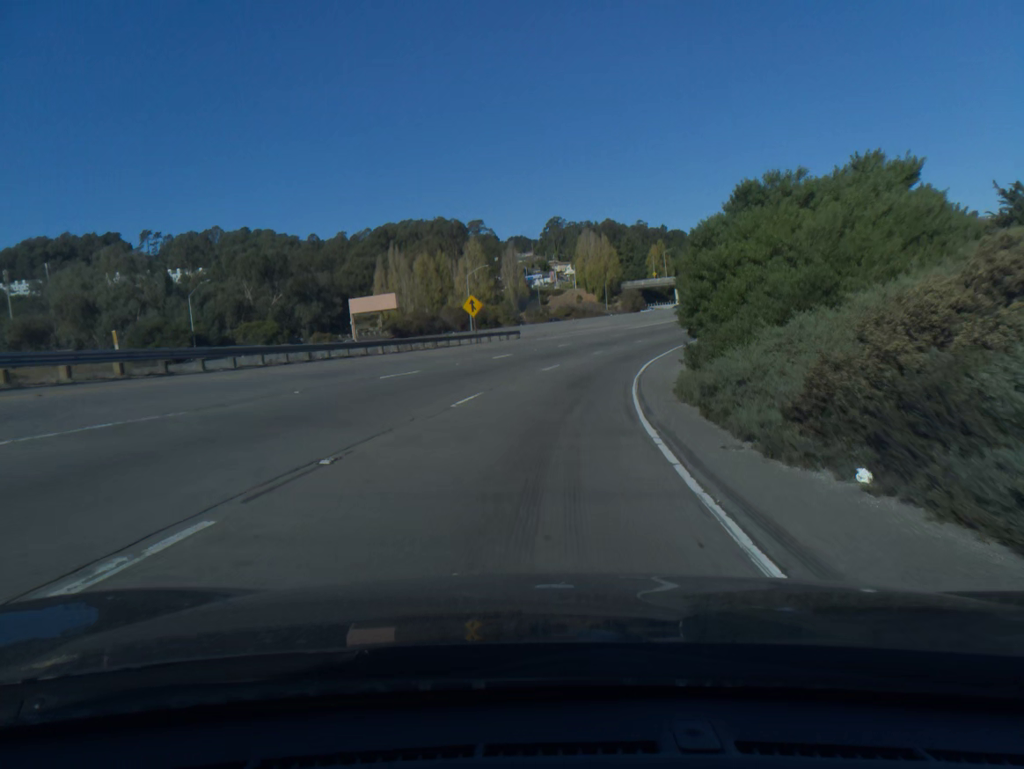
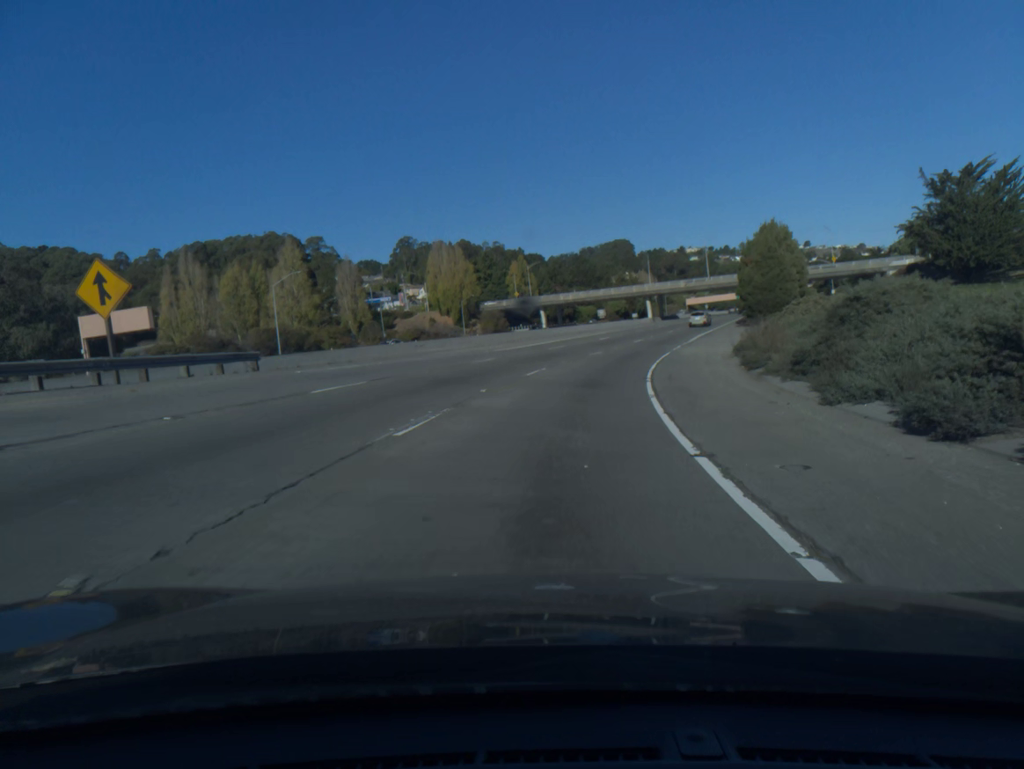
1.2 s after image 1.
(+2.9, +33.2) m; +10°
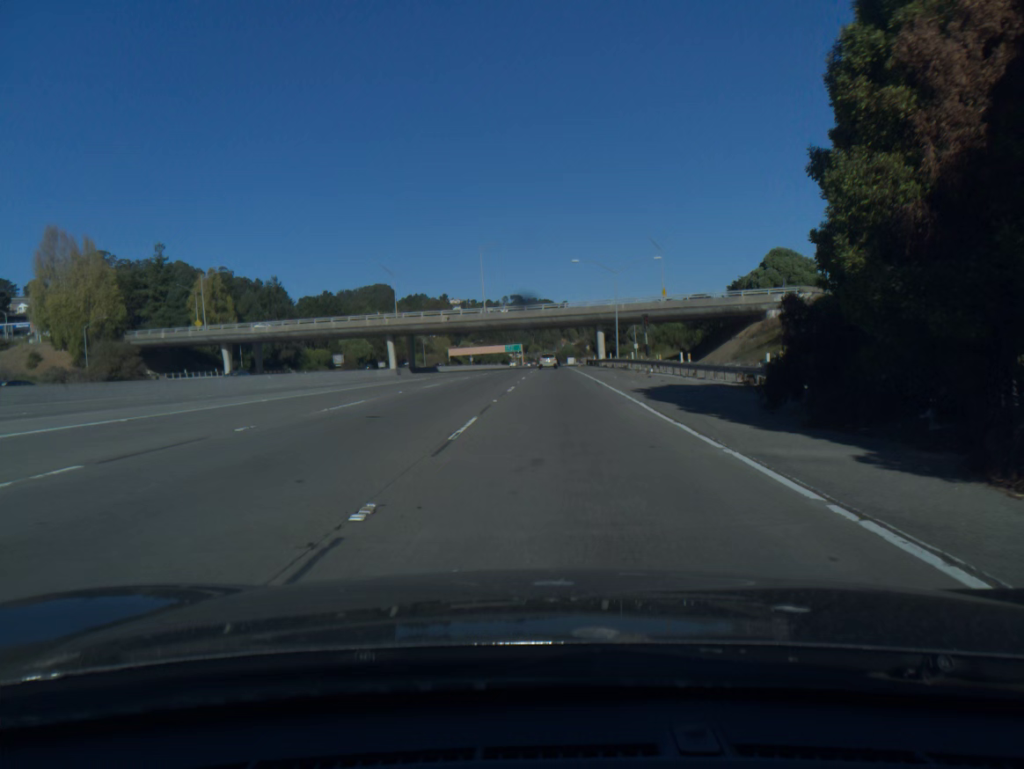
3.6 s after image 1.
(+12.3, +67.1) m; +18°
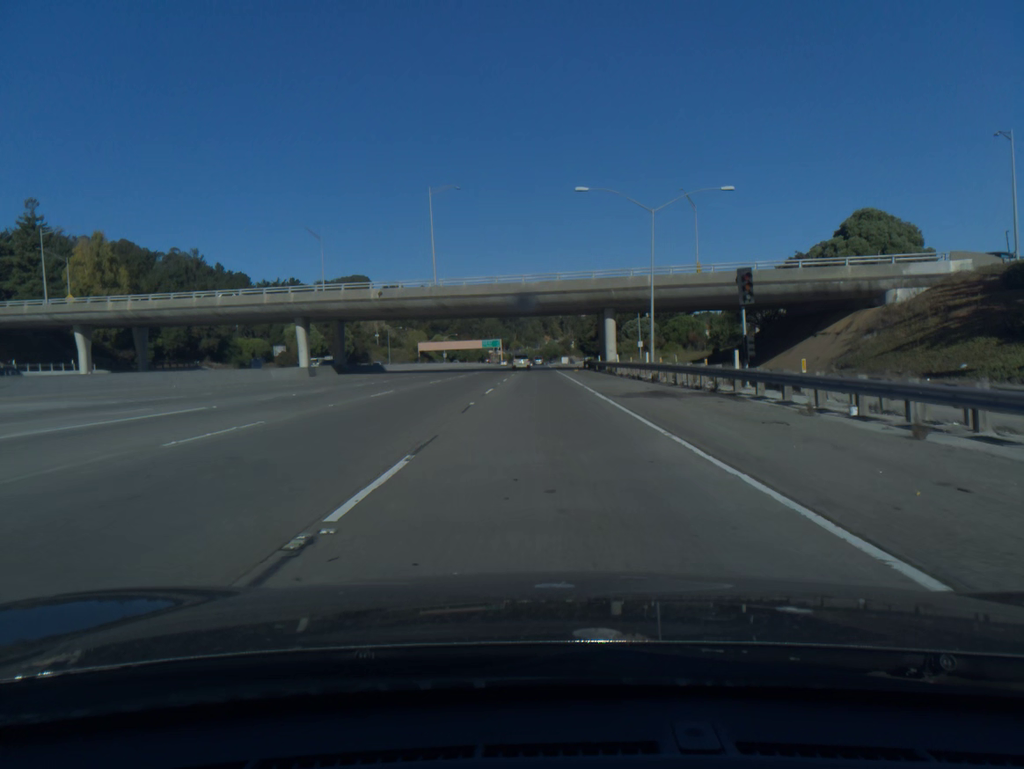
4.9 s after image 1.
(+0.3, +35.2) m; +1°
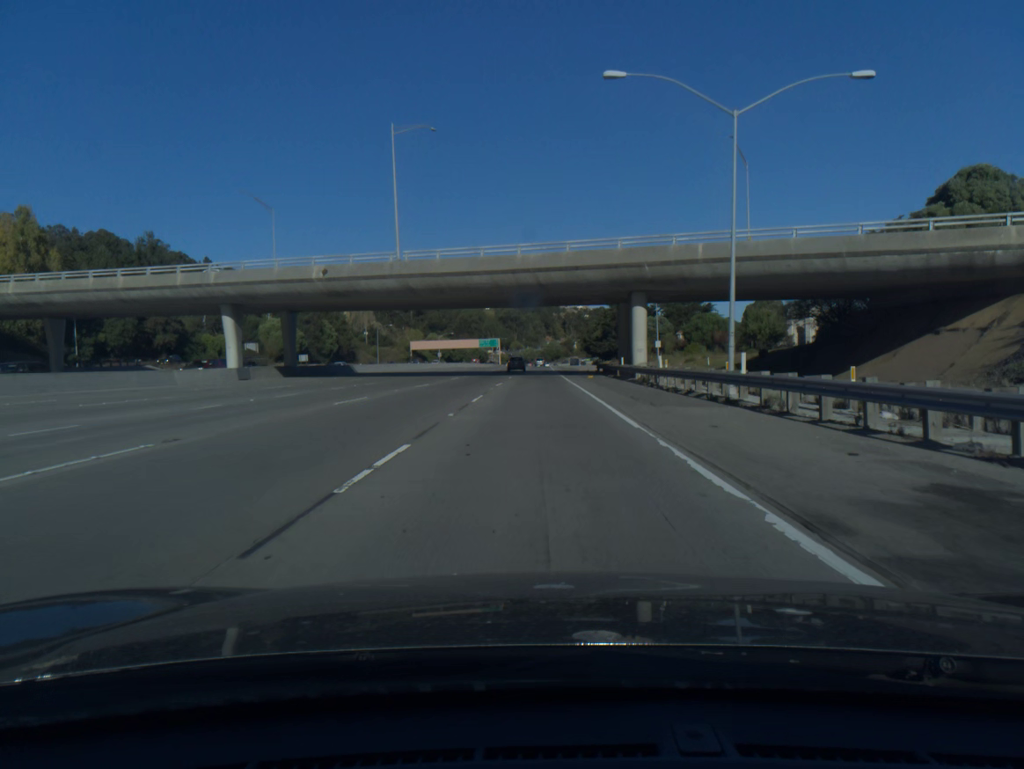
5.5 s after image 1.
(0.0, +18.2) m; 0°
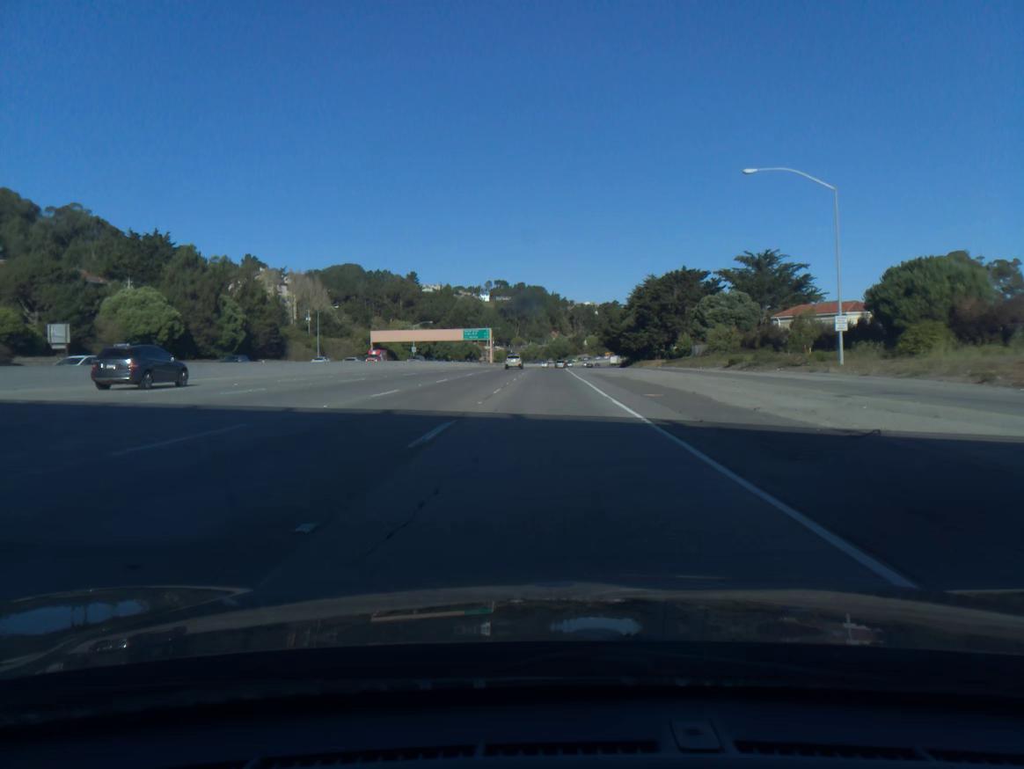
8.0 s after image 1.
(-0.4, +69.0) m; 0°
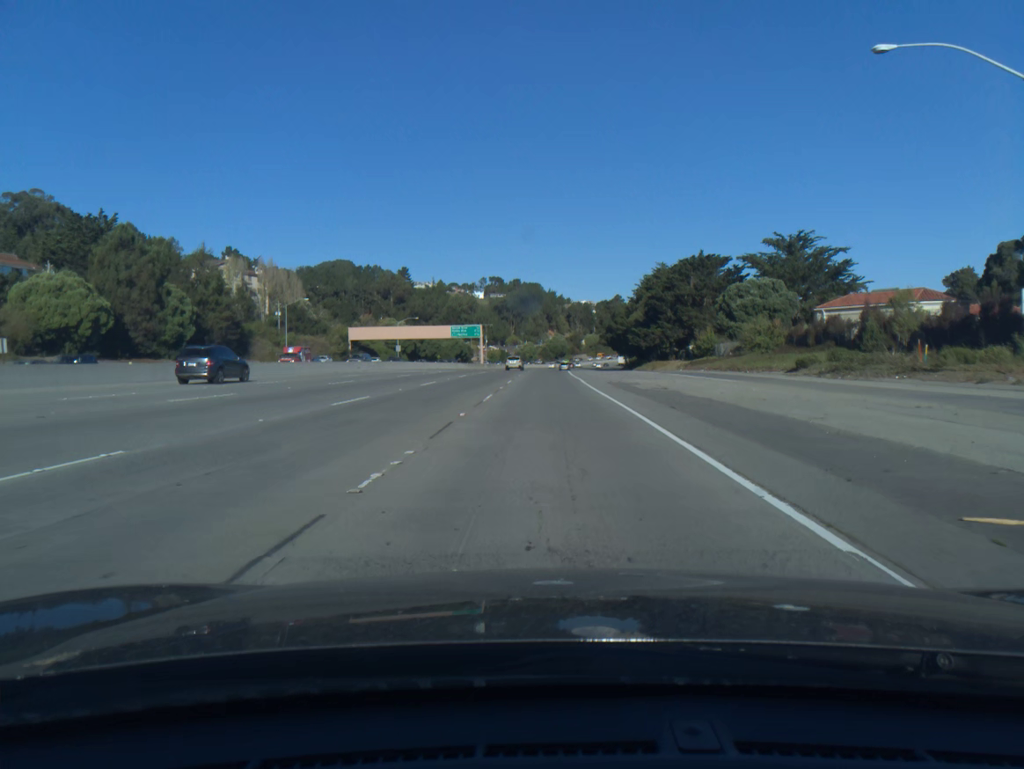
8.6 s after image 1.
(0.0, +18.5) m; 0°
